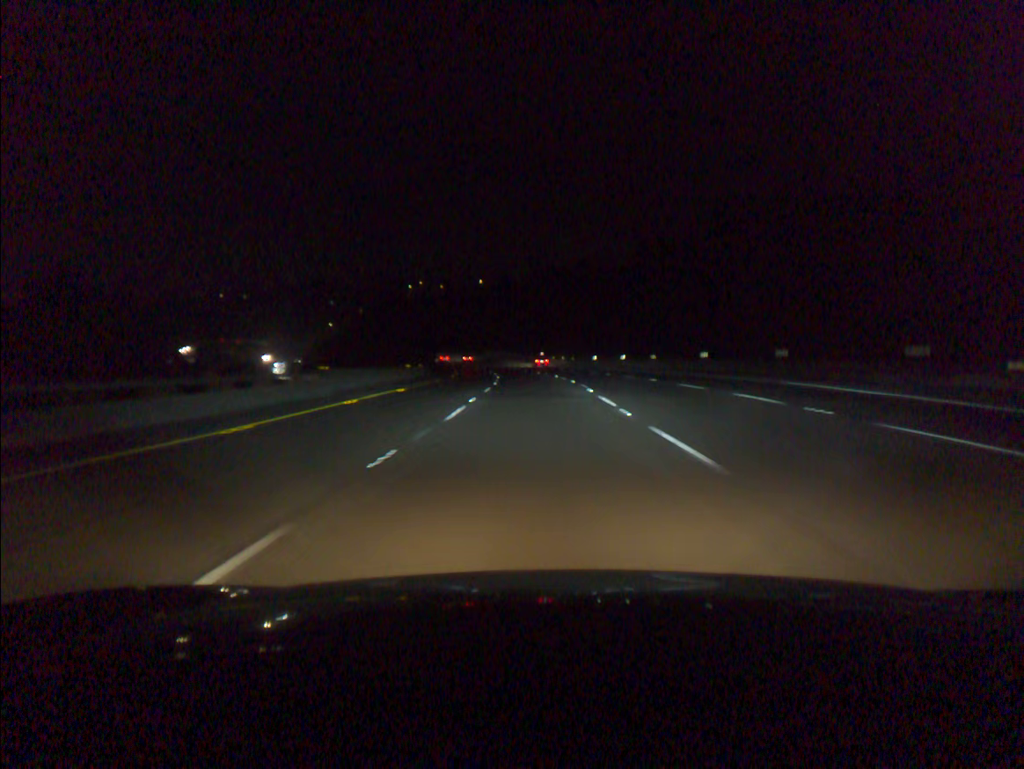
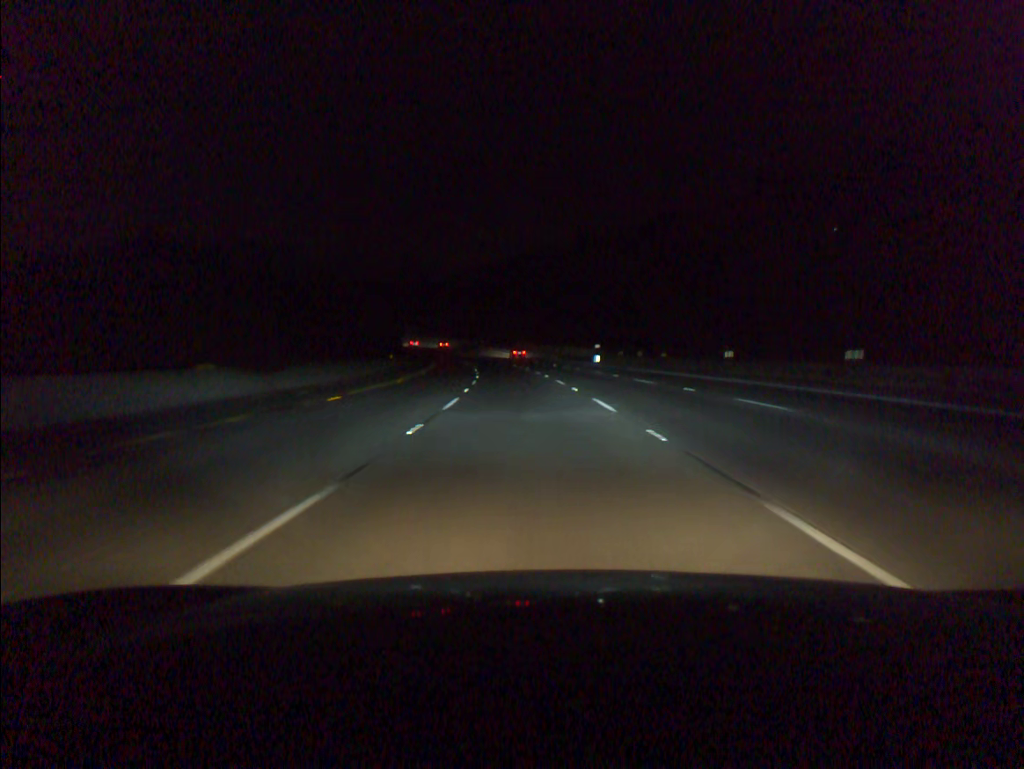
(-1.2, +54.8) m; -3°
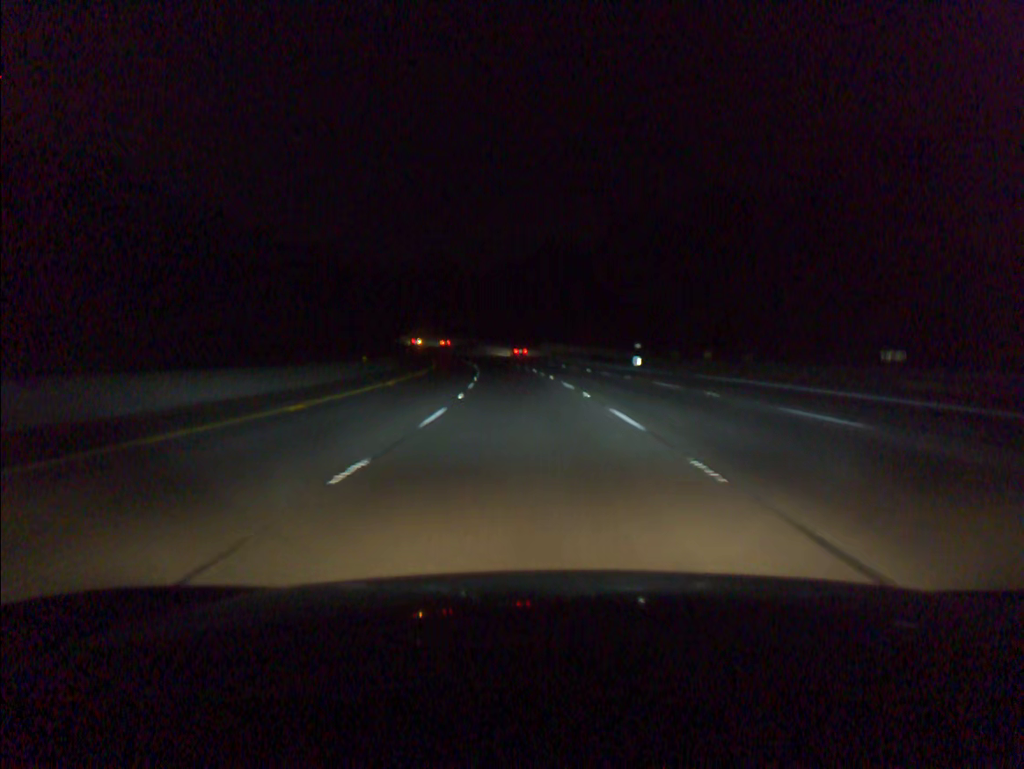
(-0.3, +18.2) m; -2°
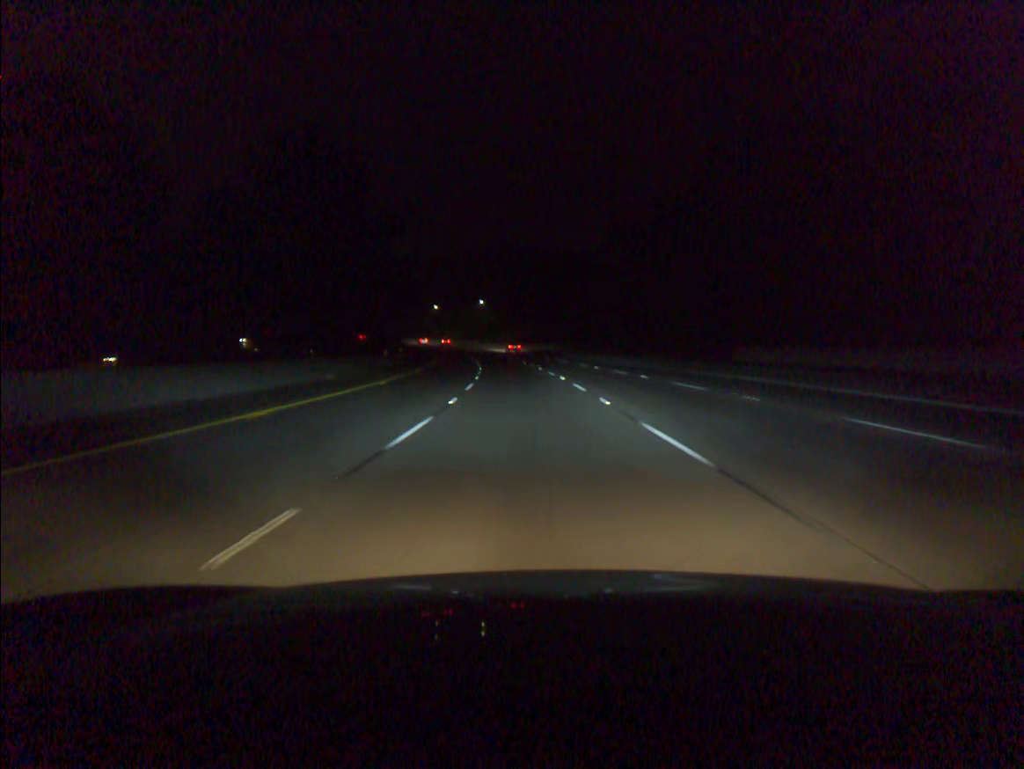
(-6.8, +90.9) m; -8°
